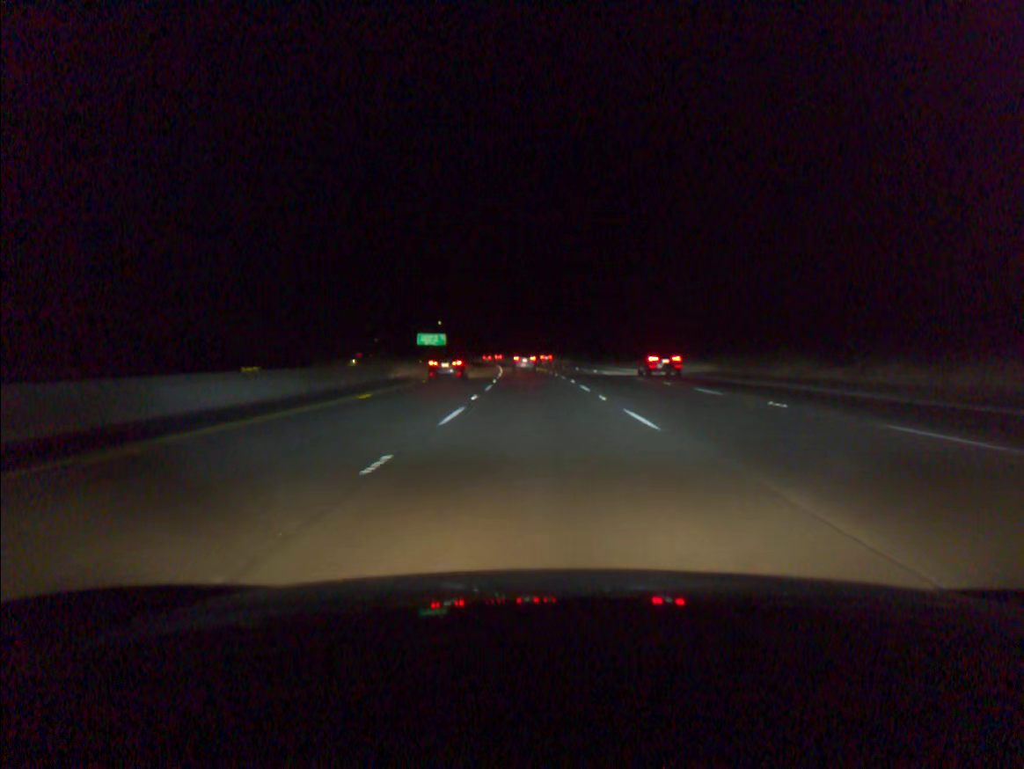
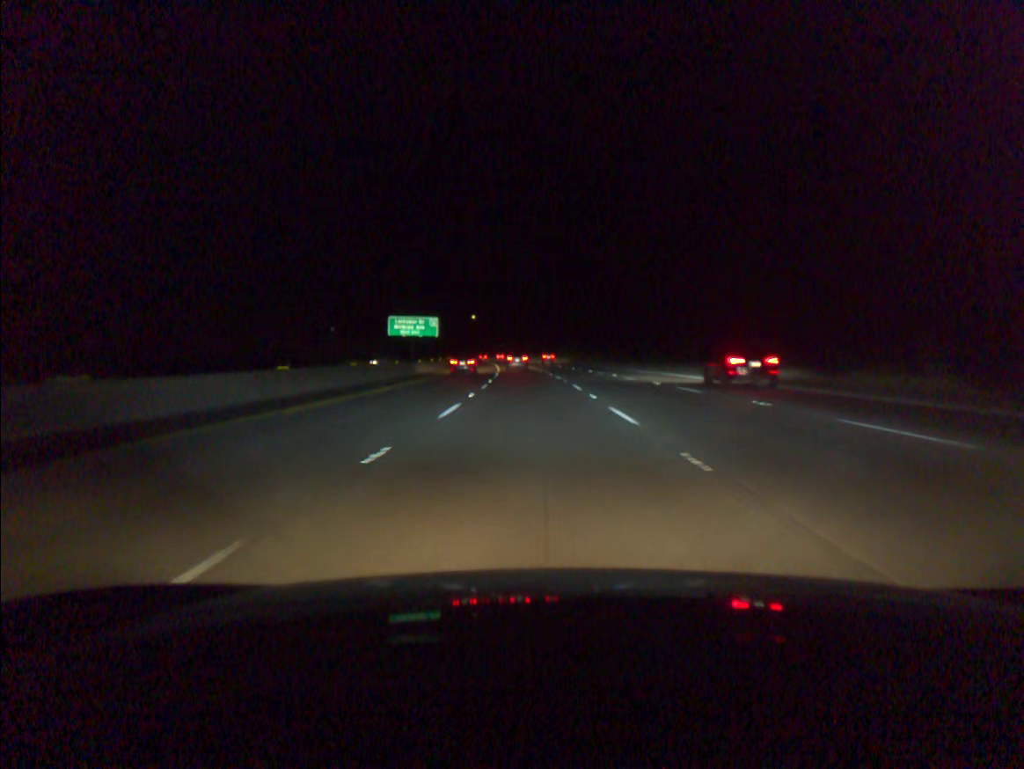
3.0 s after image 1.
(-2.5, +86.4) m; -4°
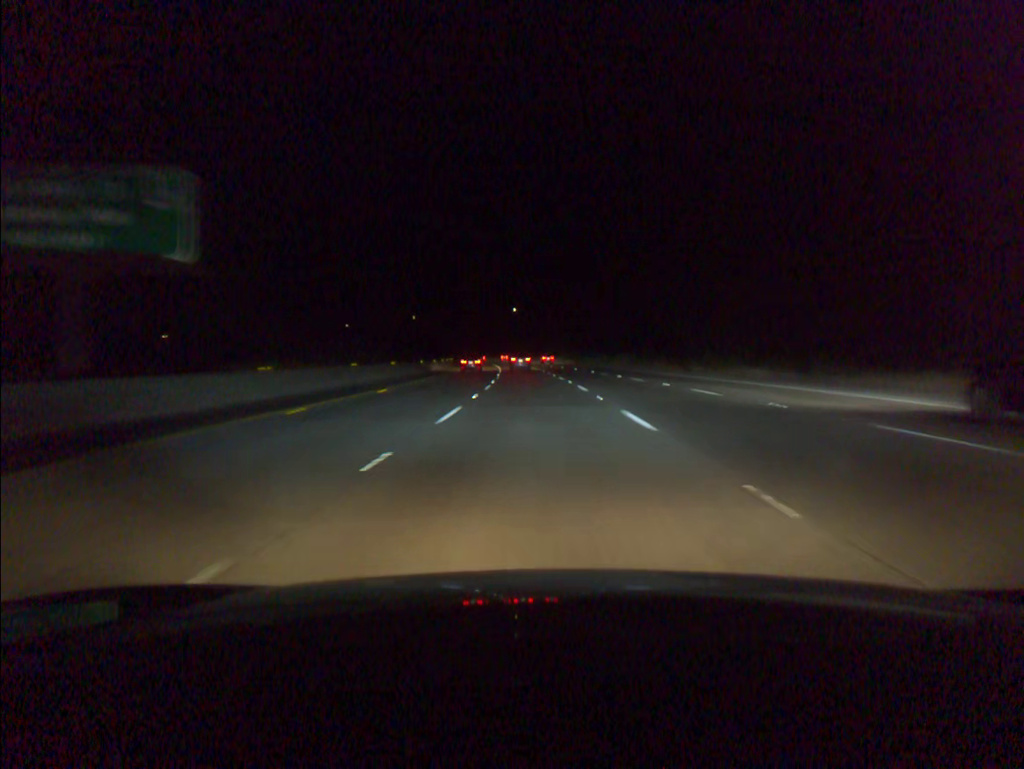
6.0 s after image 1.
(-3.0, +88.2) m; -4°
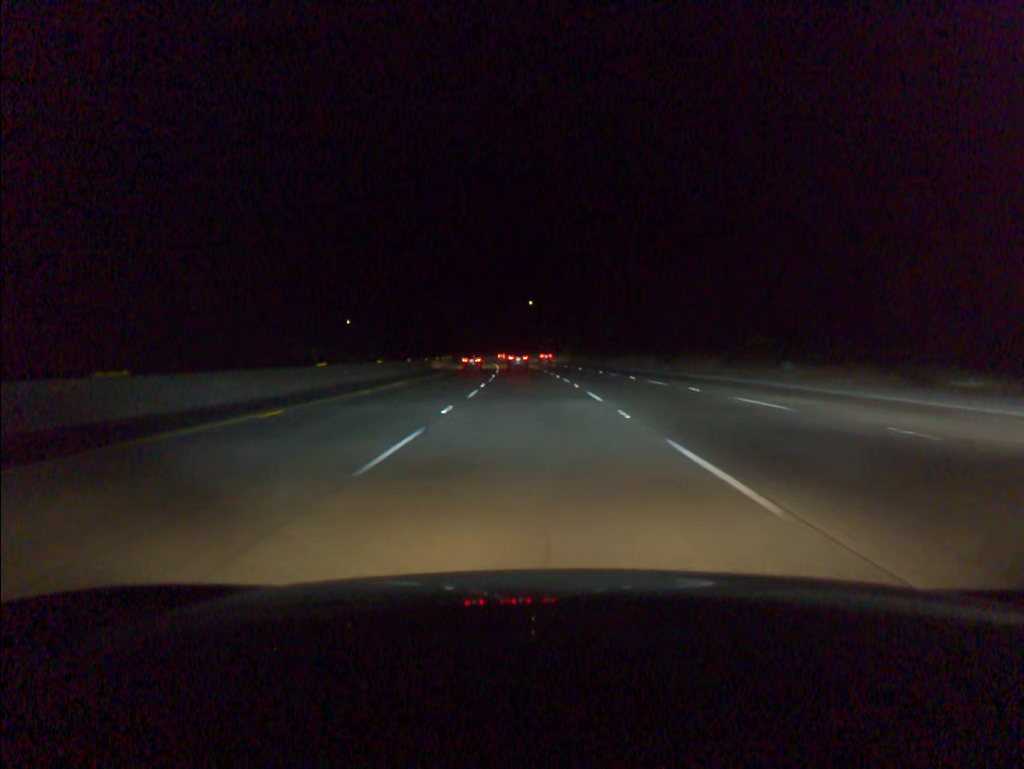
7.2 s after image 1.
(-0.4, +35.8) m; -1°
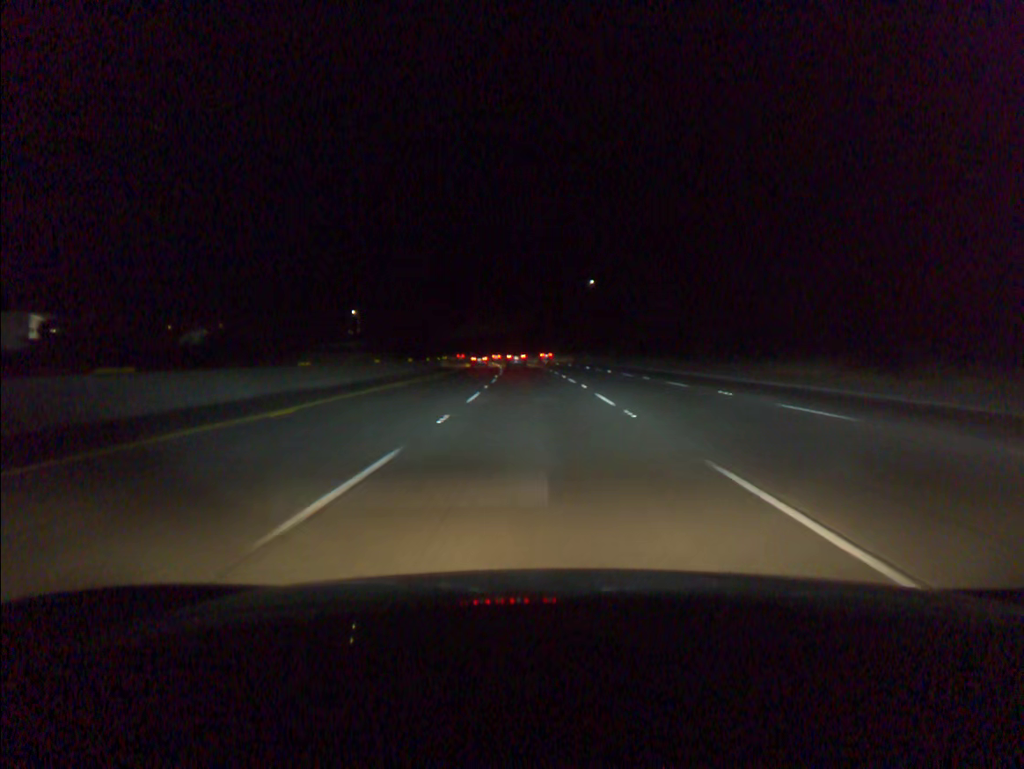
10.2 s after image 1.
(-3.1, +90.2) m; -4°
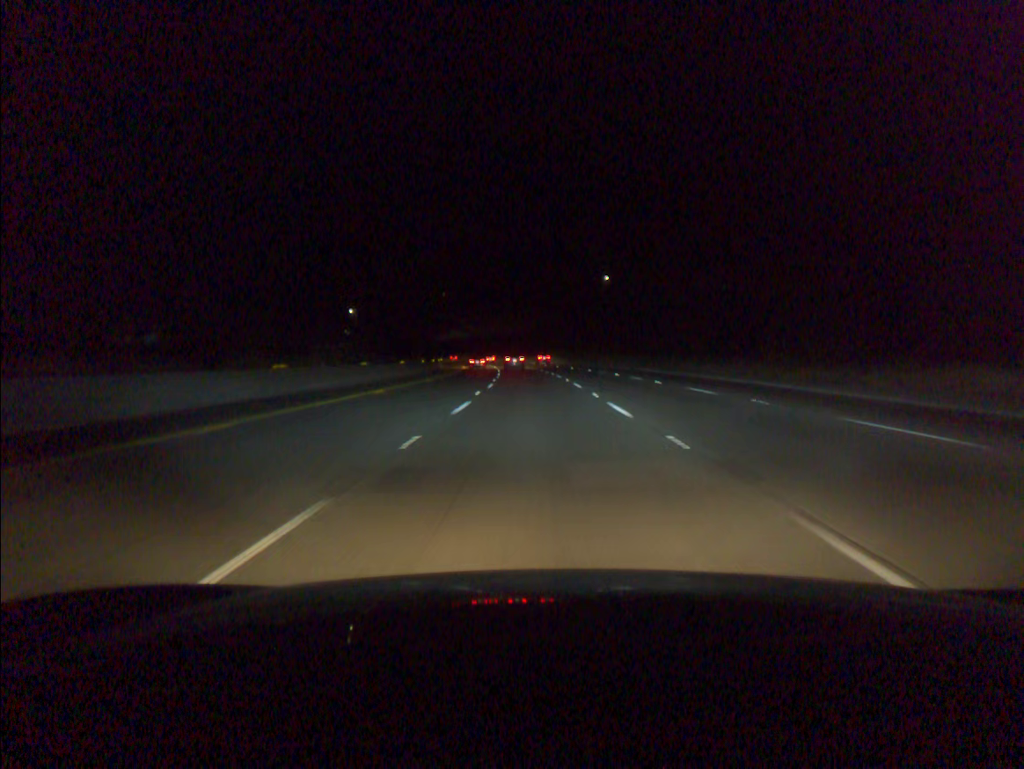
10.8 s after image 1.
(-0.1, +18.2) m; -1°
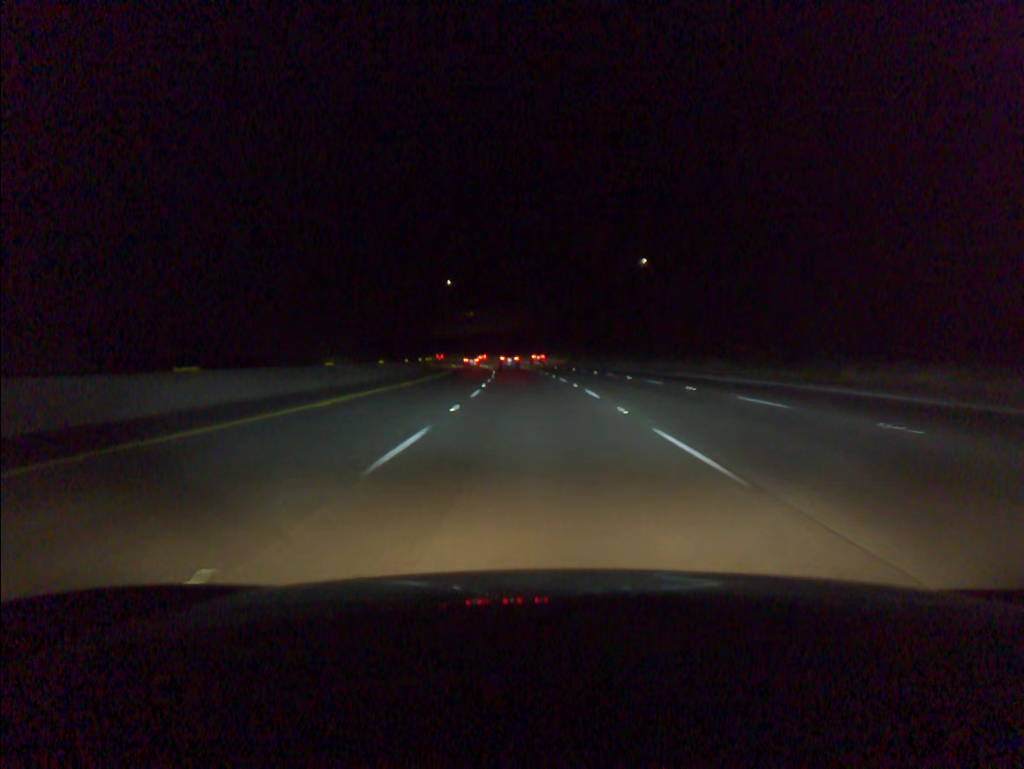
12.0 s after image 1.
(-0.4, +36.5) m; -1°
